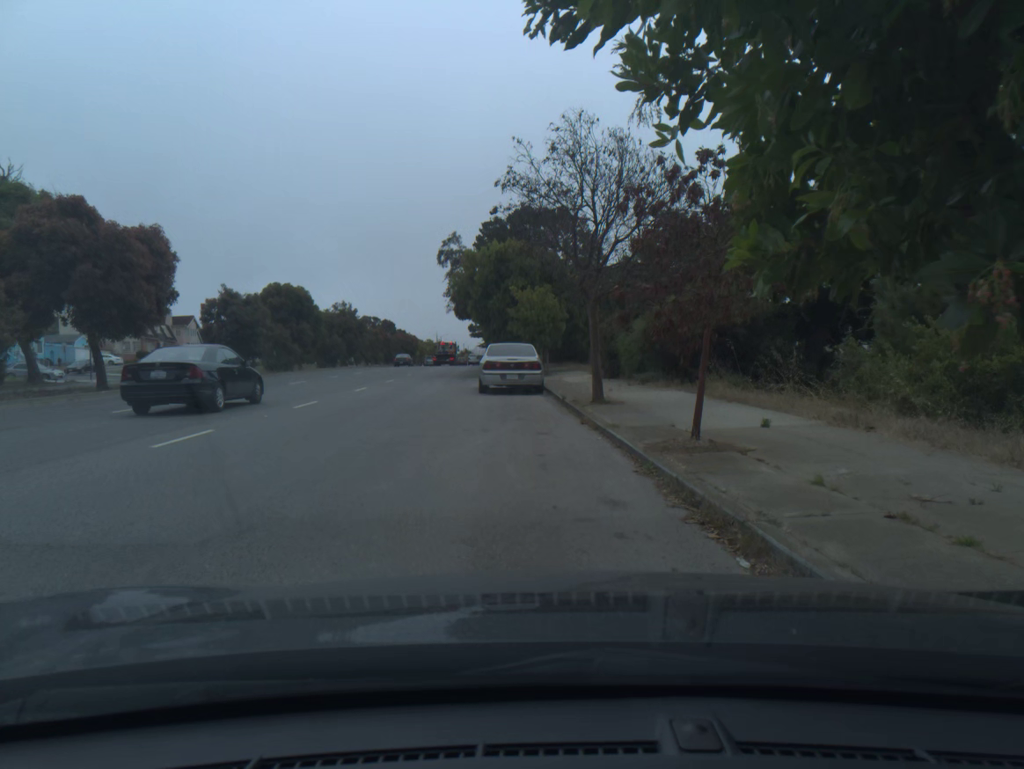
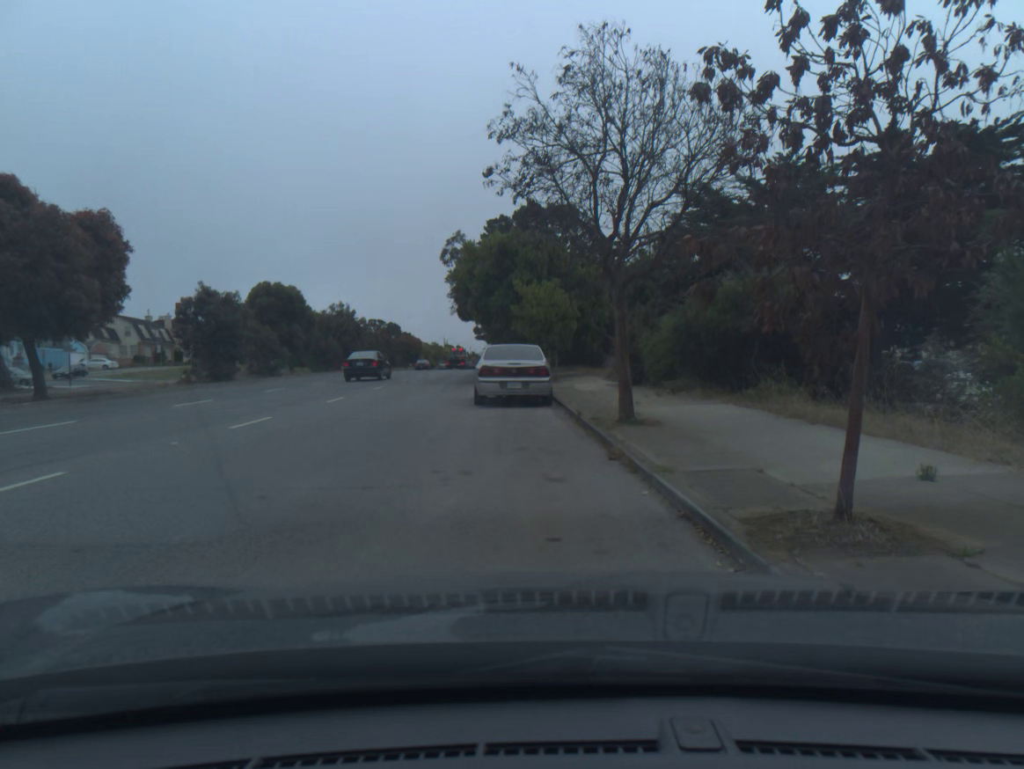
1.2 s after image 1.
(0.0, +4.1) m; -1°
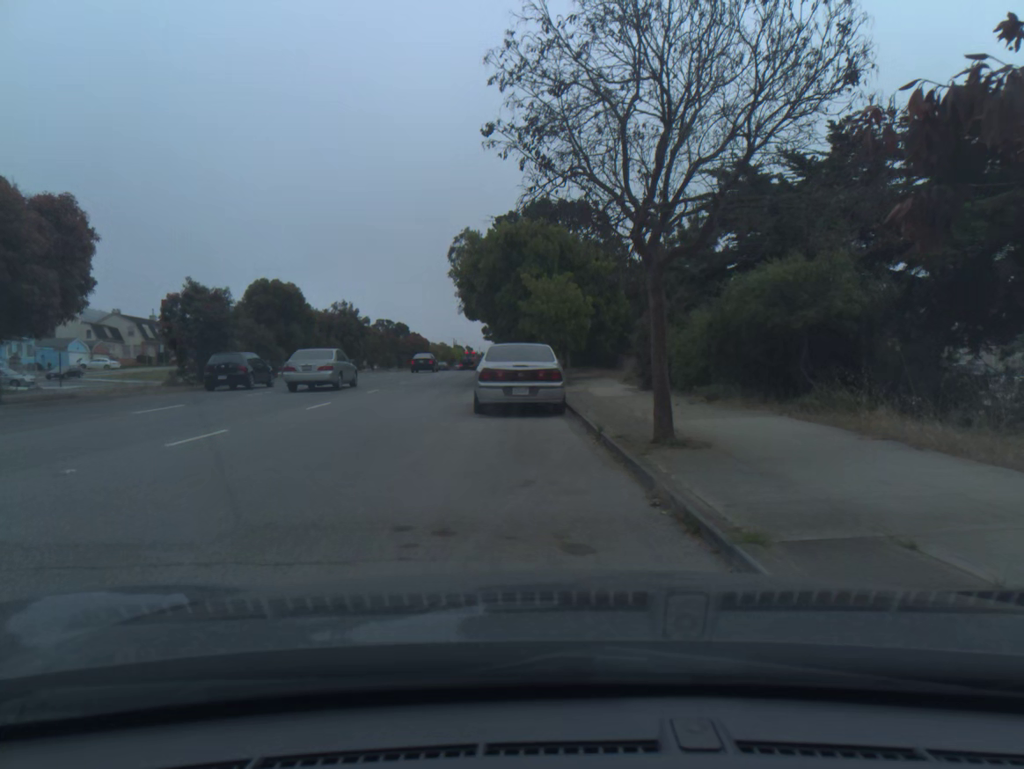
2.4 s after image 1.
(0.0, +2.7) m; -1°
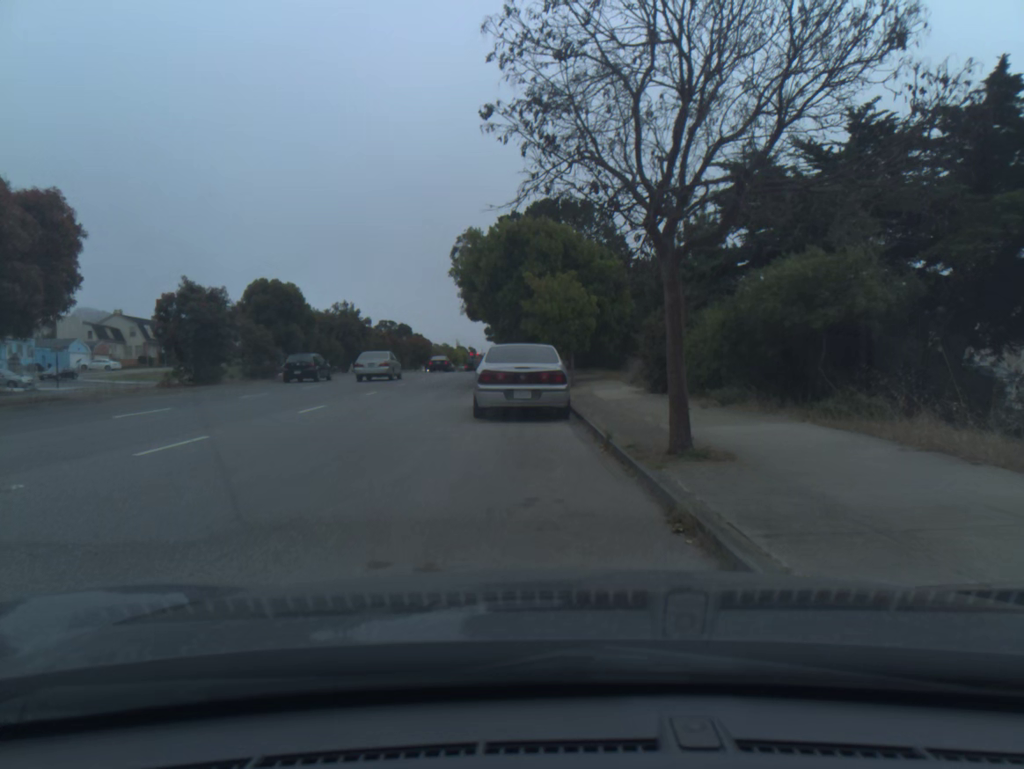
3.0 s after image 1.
(0.0, +0.9) m; 0°
